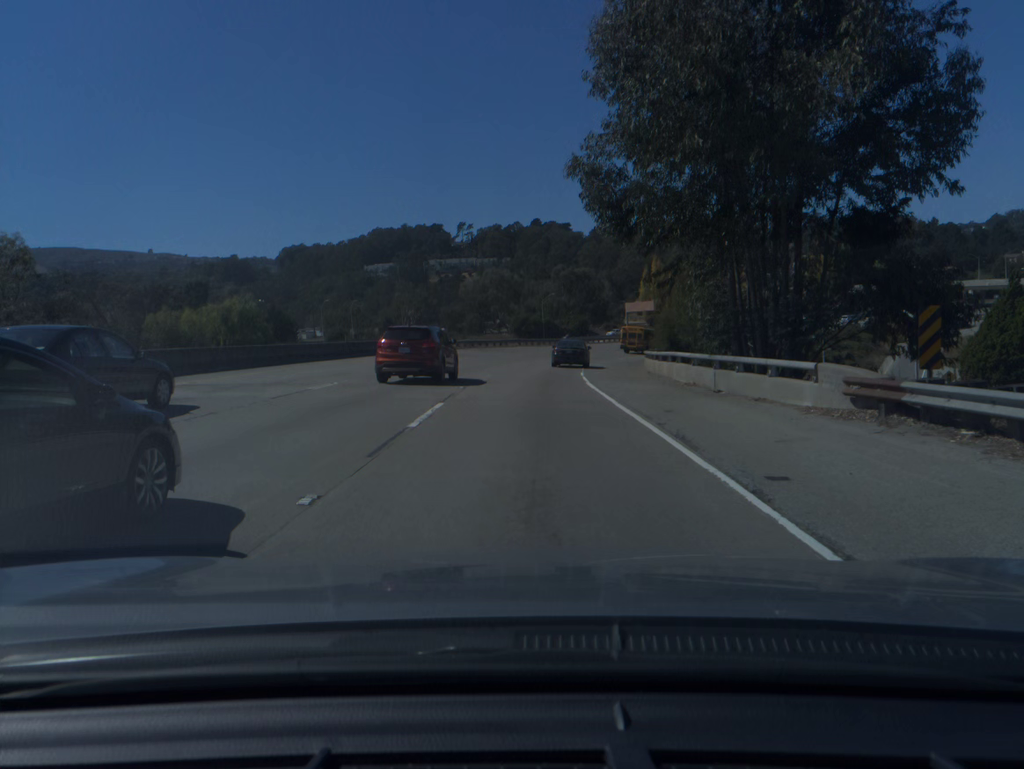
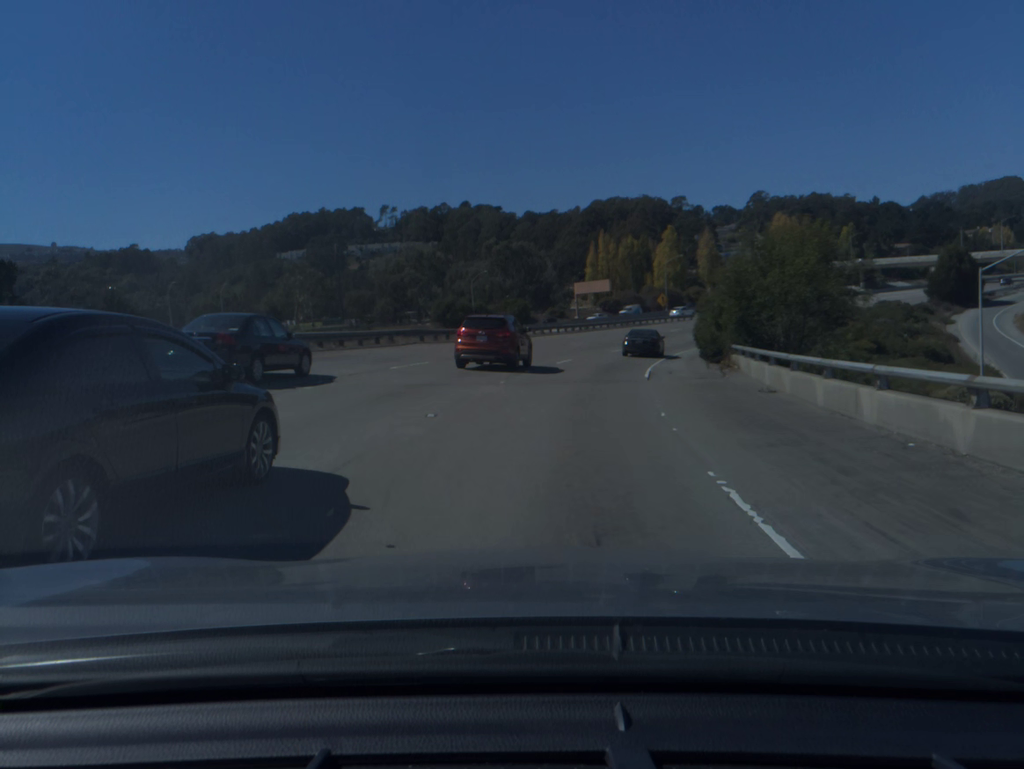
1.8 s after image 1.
(+0.8, +39.3) m; +4°
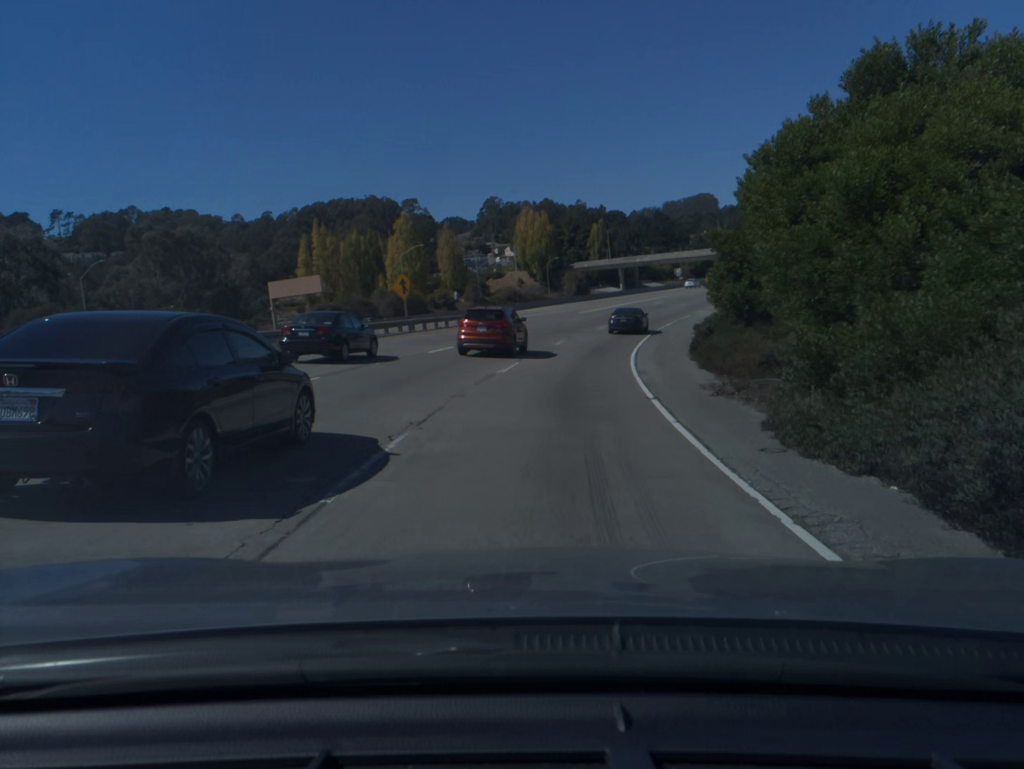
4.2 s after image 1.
(+7.4, +50.9) m; +18°
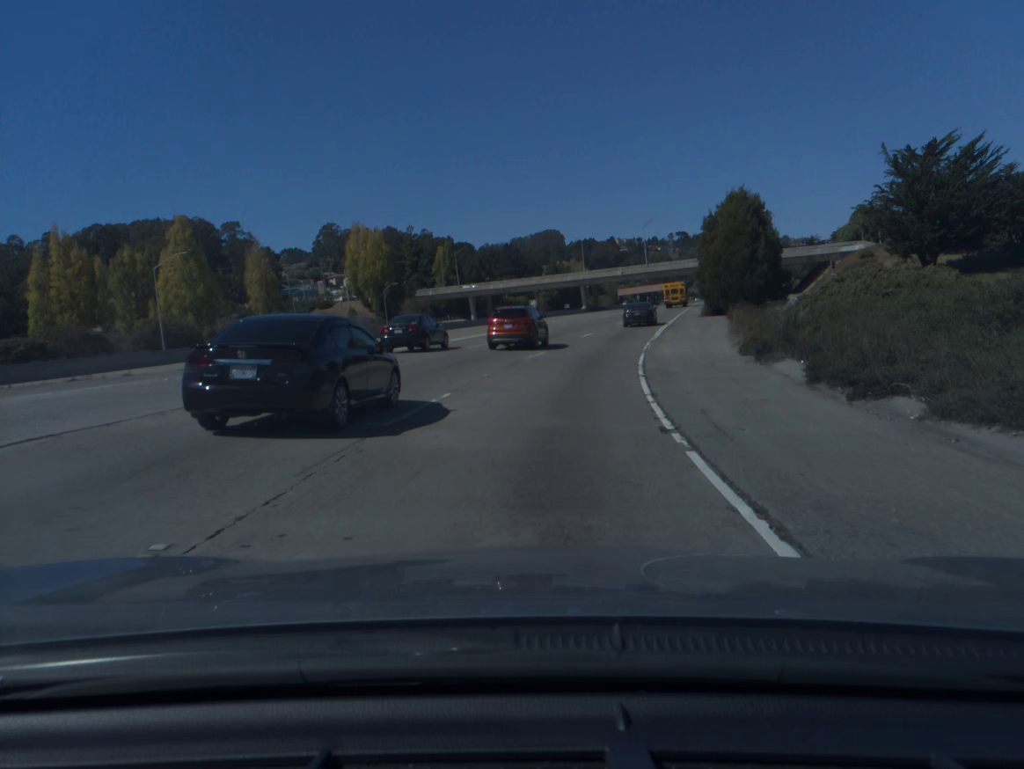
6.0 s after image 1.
(+3.7, +38.1) m; +11°
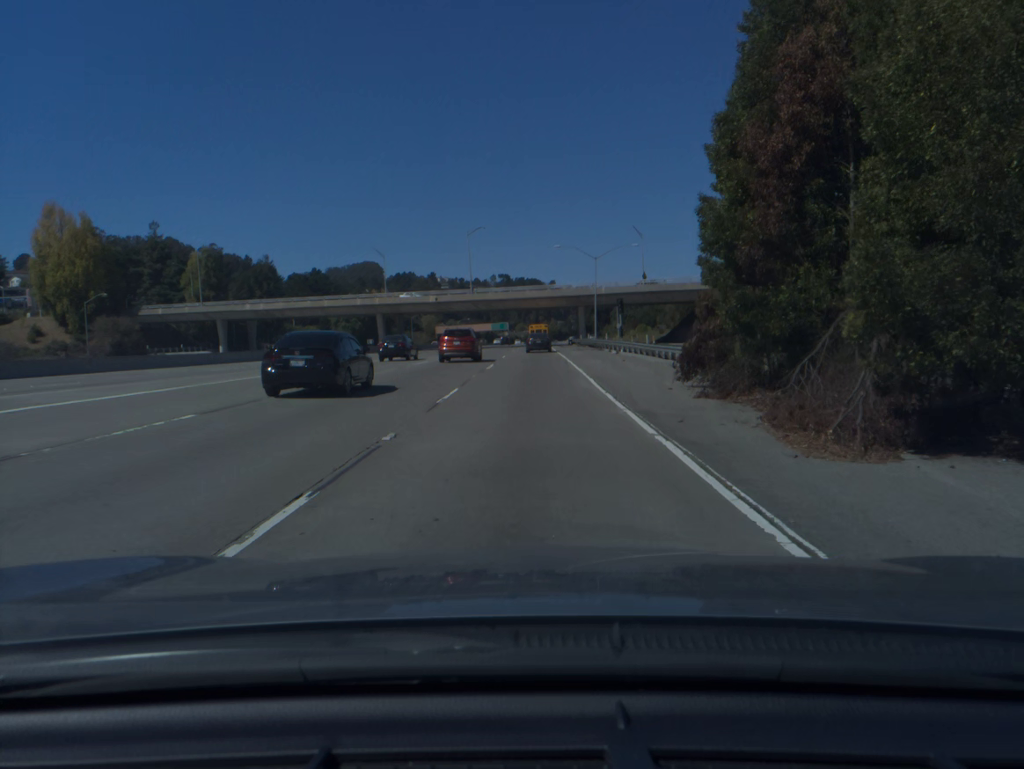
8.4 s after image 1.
(+6.8, +50.4) m; +13°
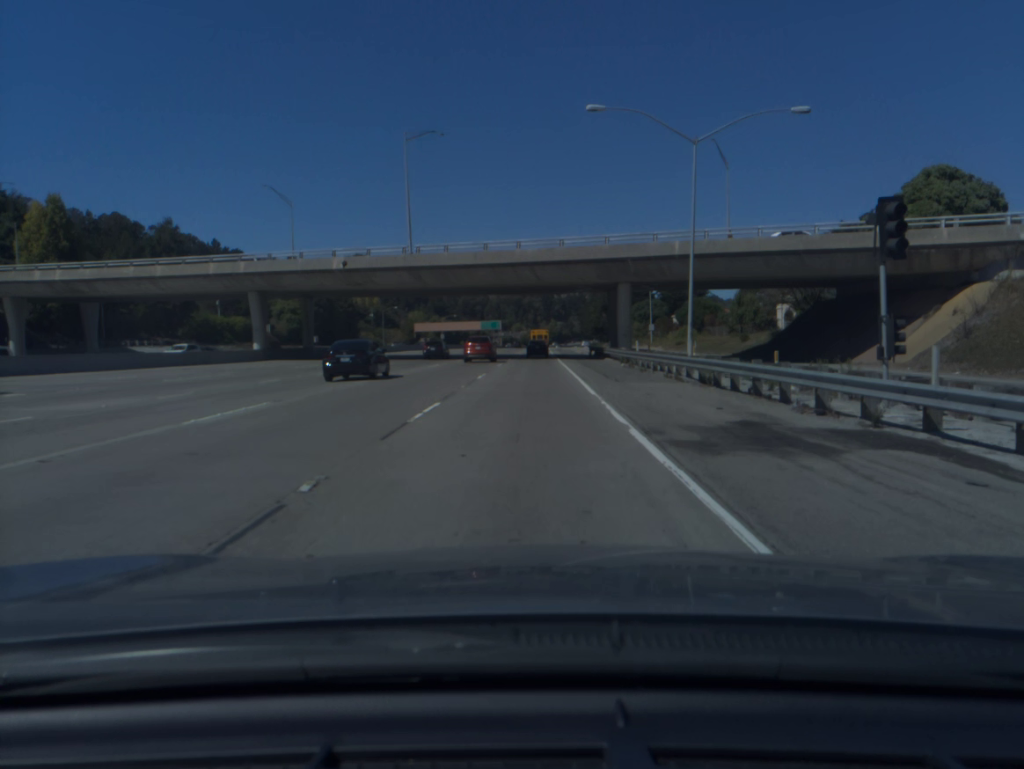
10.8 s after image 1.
(+0.3, +52.0) m; 0°
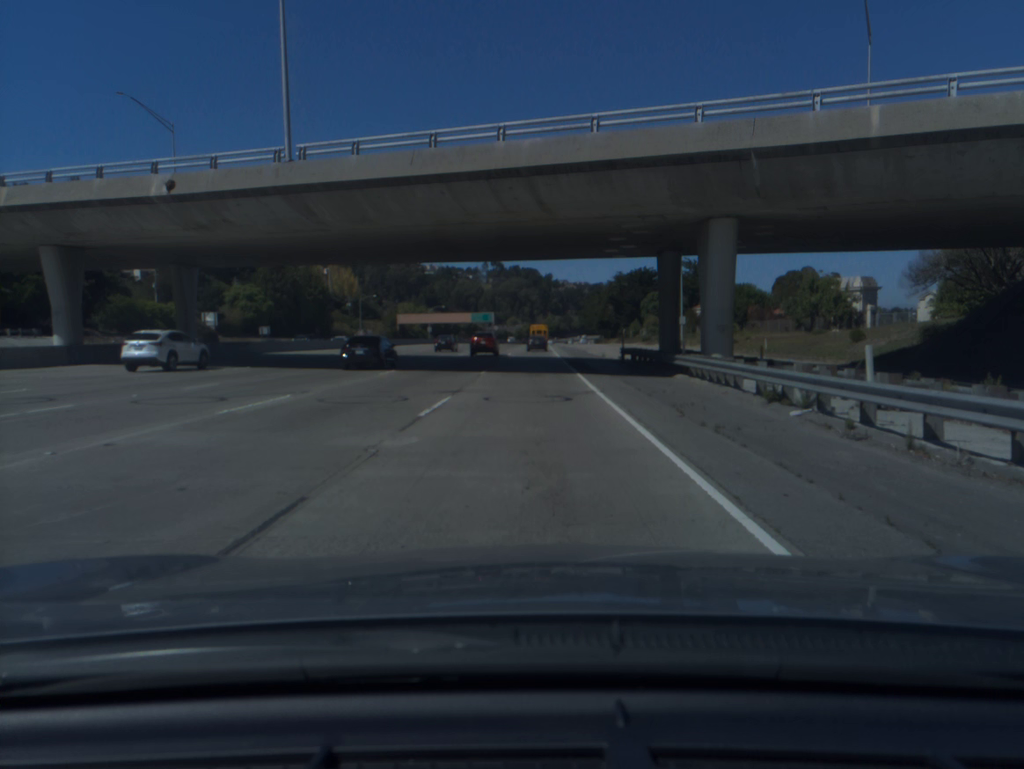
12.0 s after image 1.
(0.0, +27.4) m; 0°
